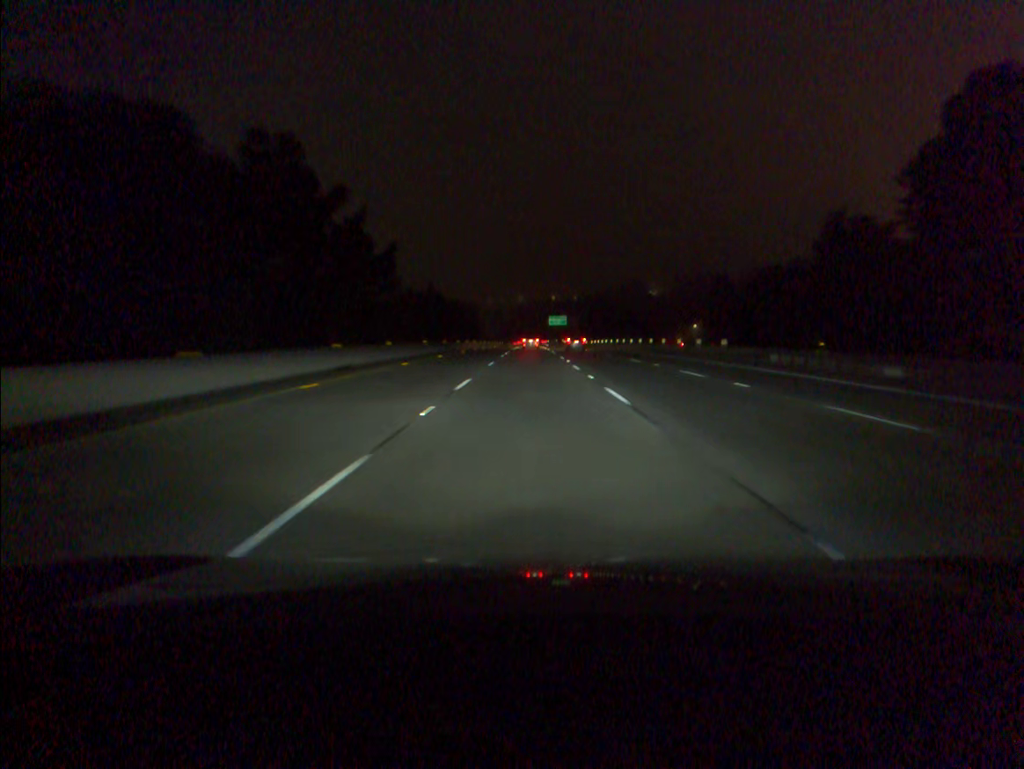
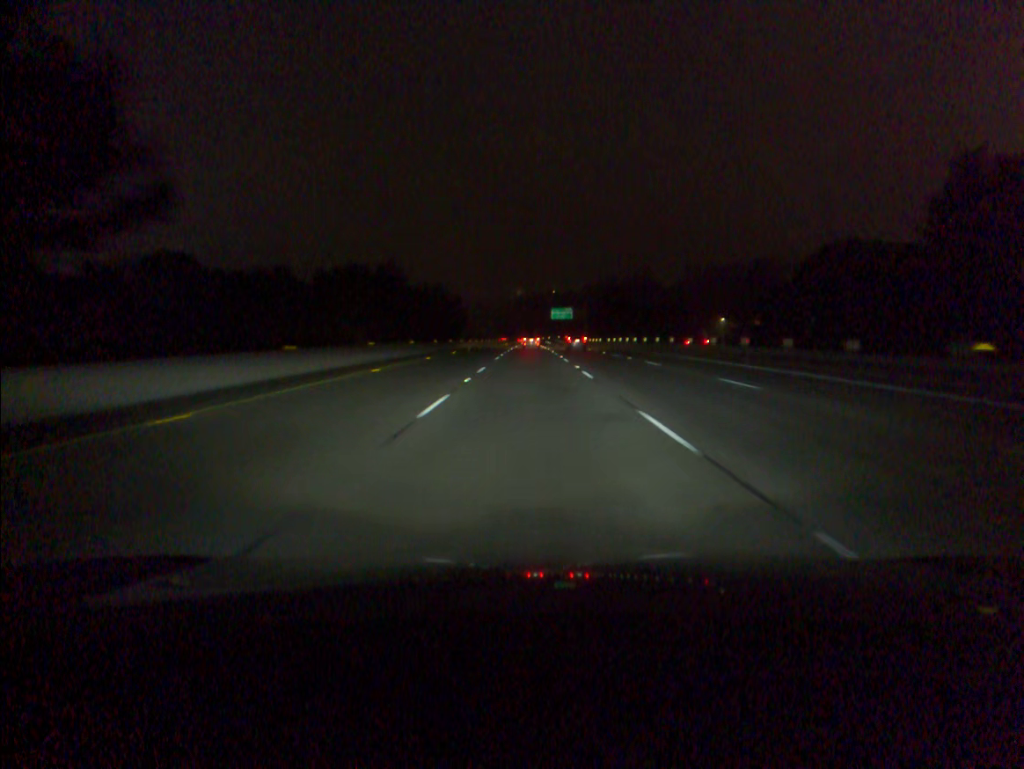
(+0.1, +35.5) m; 0°
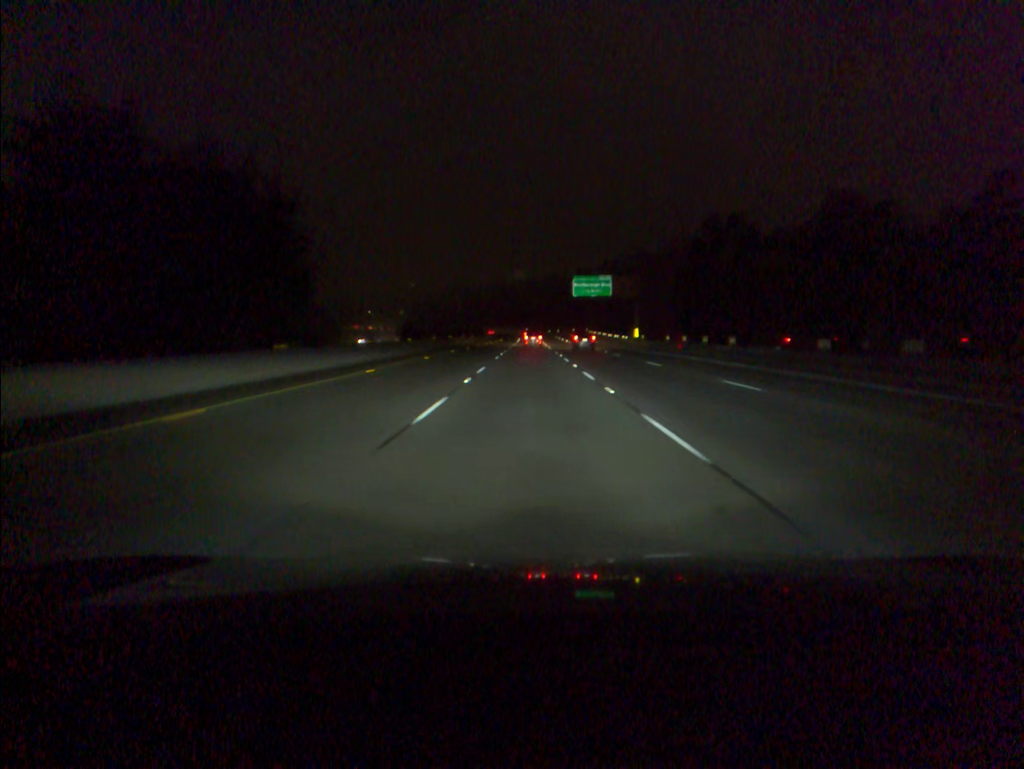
(-0.1, +88.5) m; 0°
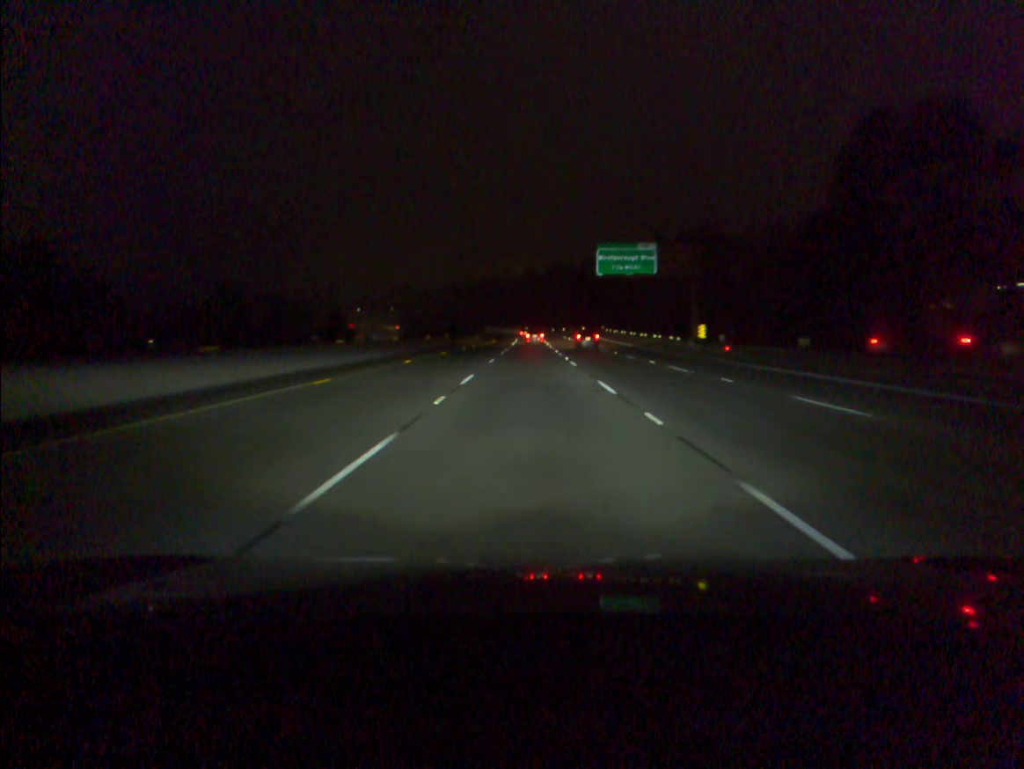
(0.0, +35.3) m; 0°
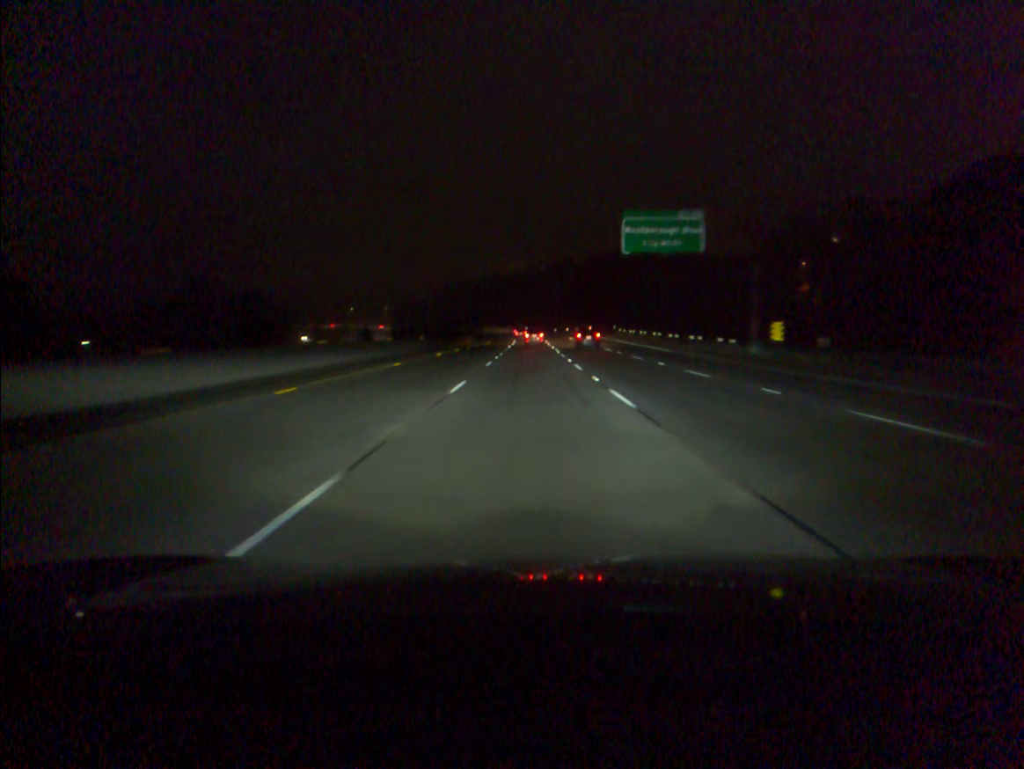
(0.0, +17.6) m; 0°
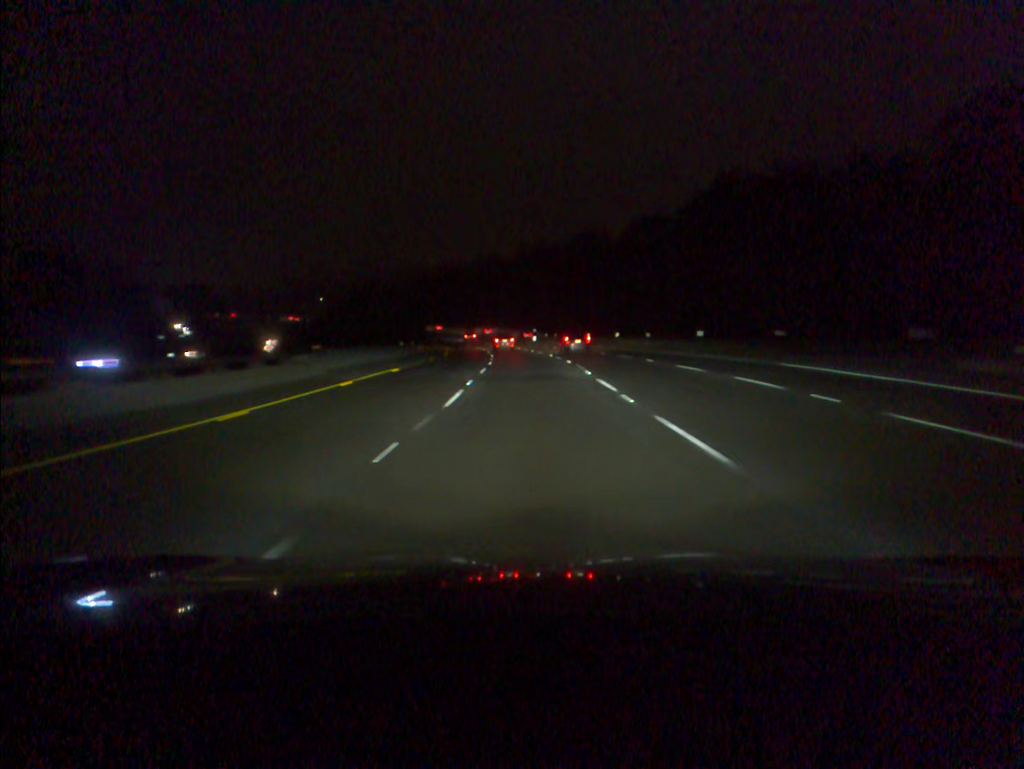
(-0.2, +87.8) m; -1°
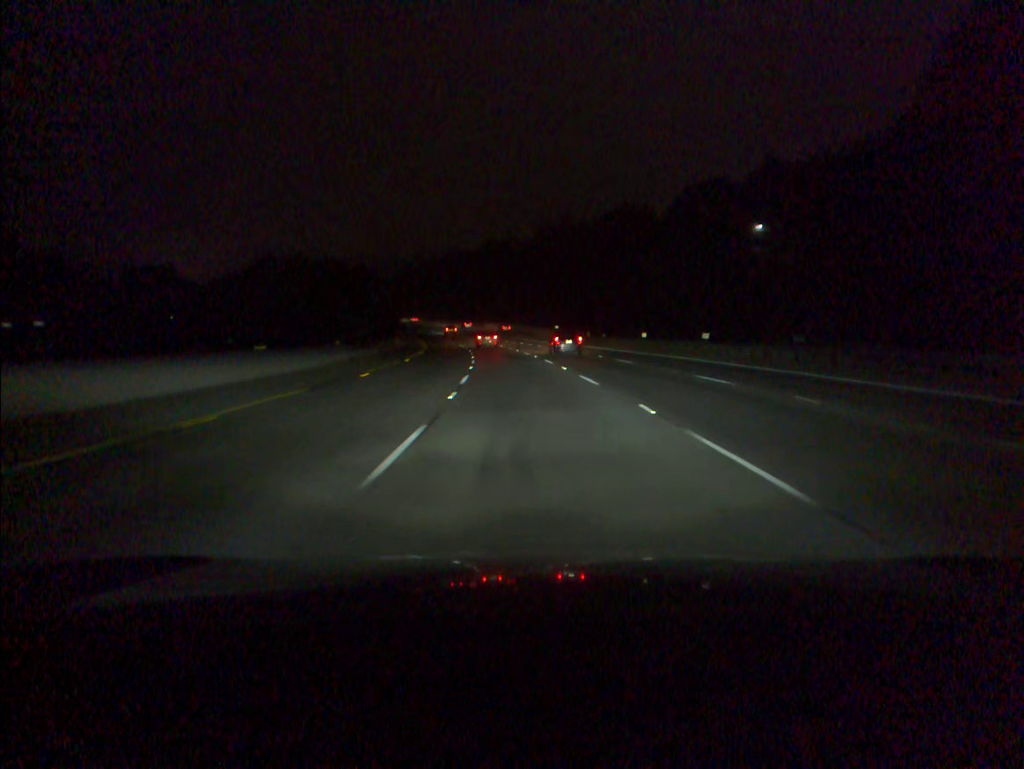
(-0.4, +35.2) m; -1°
